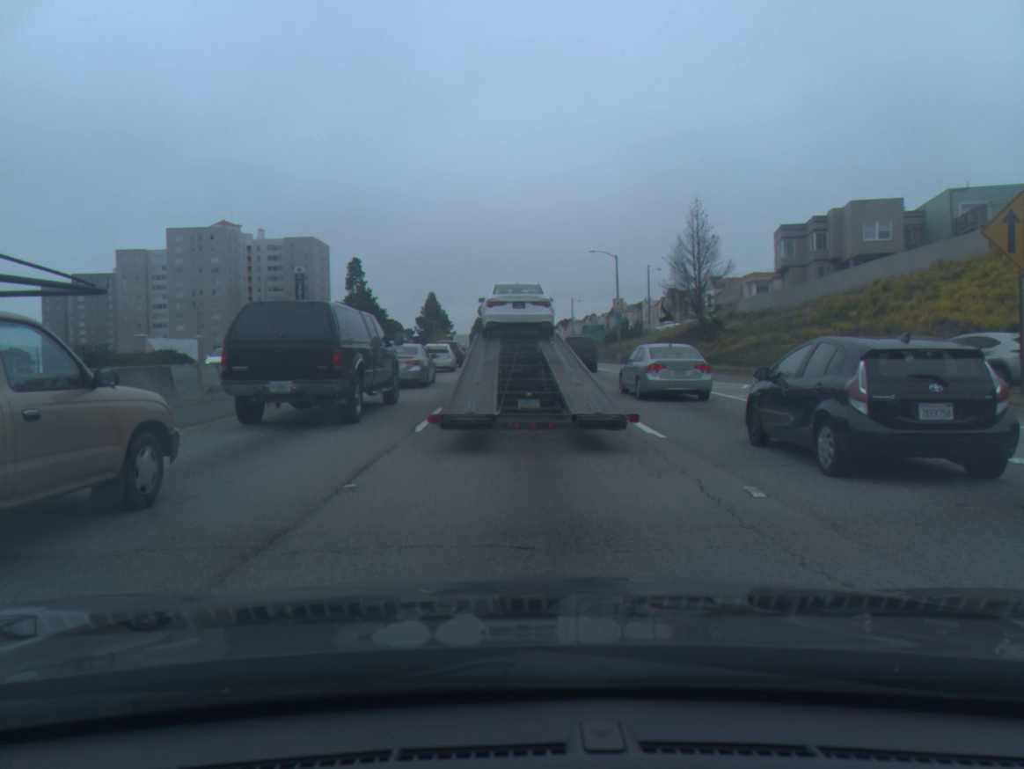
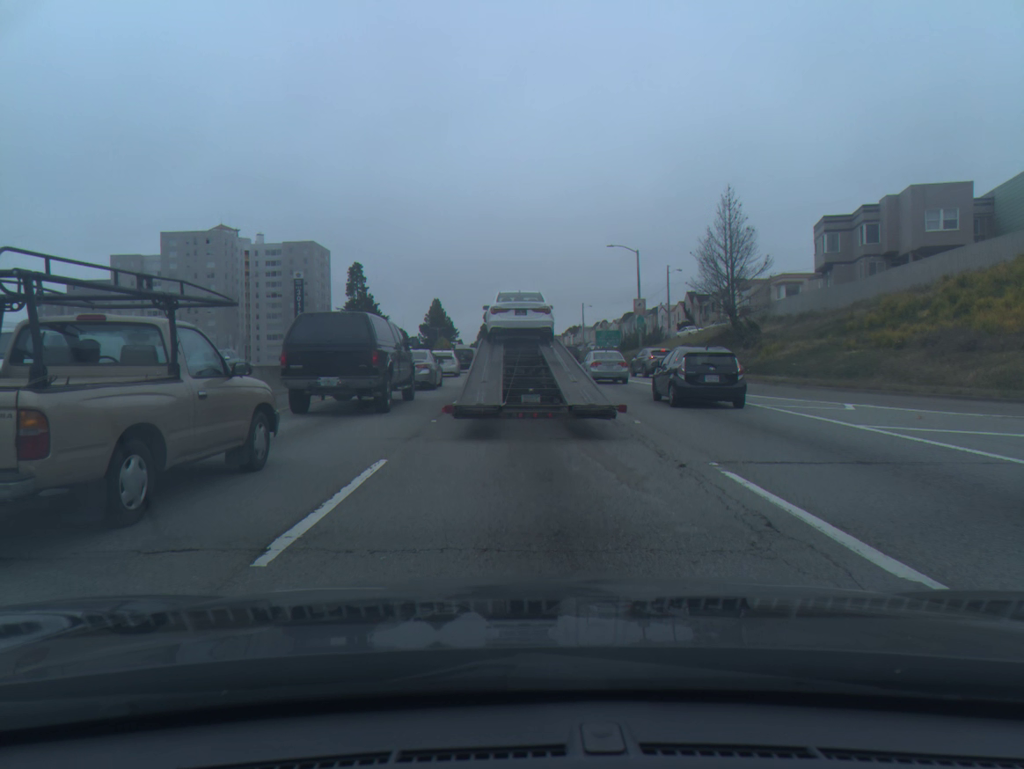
(0.0, +7.6) m; 0°
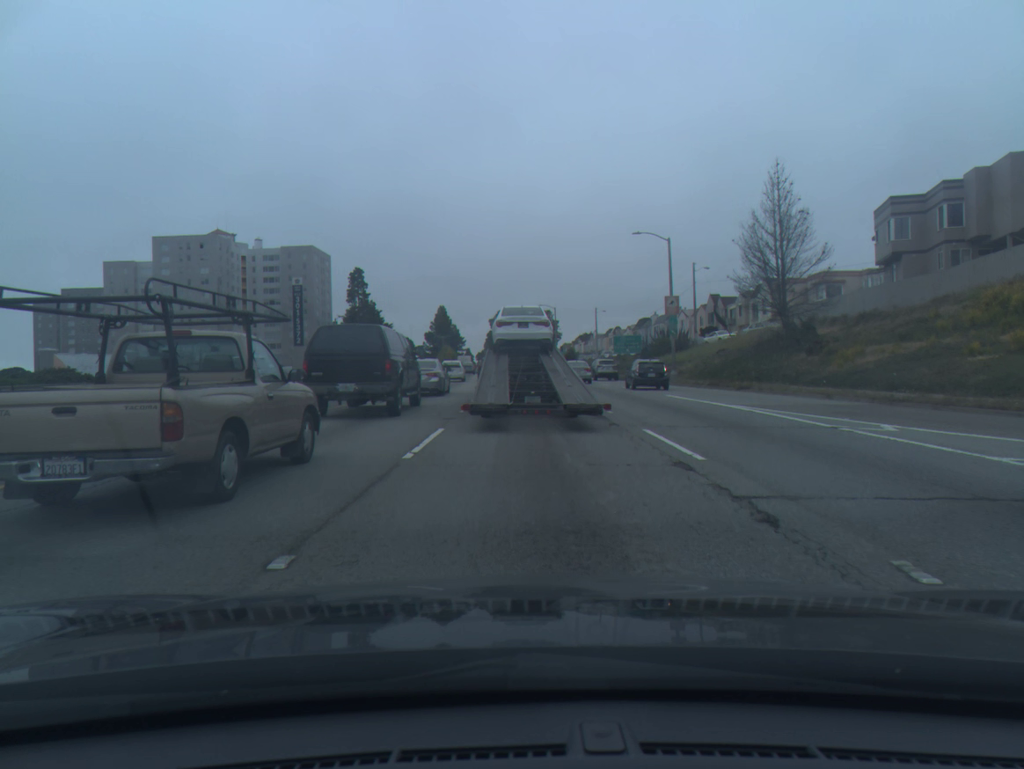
(-0.1, +9.5) m; -1°
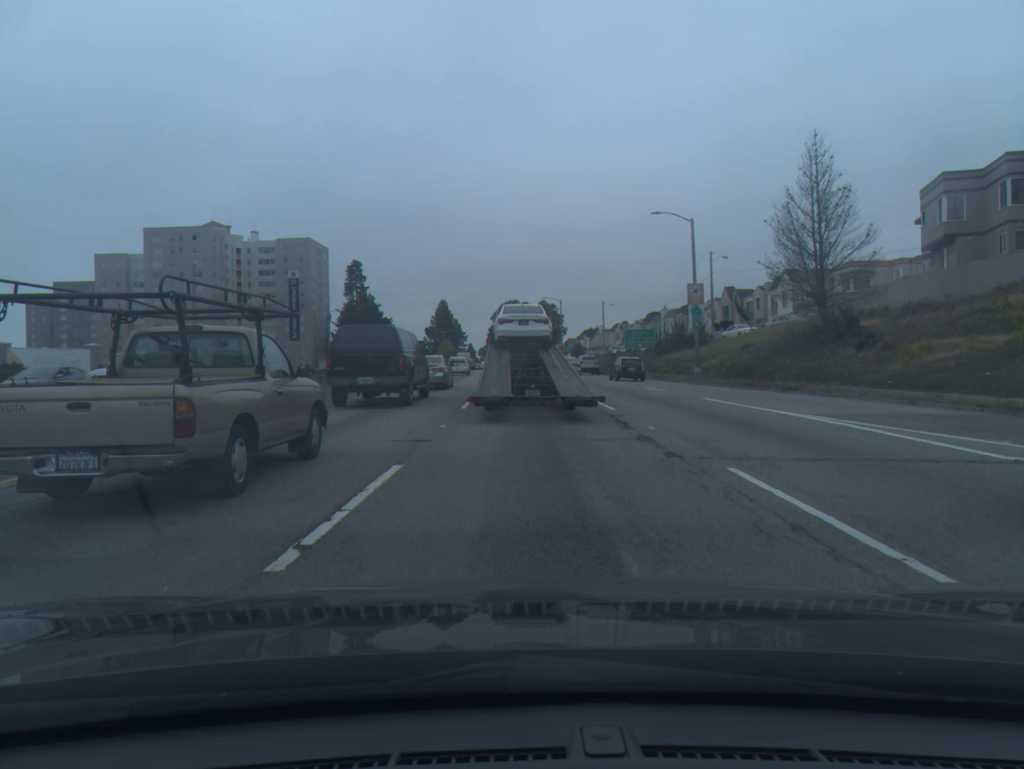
(0.0, +5.4) m; 0°
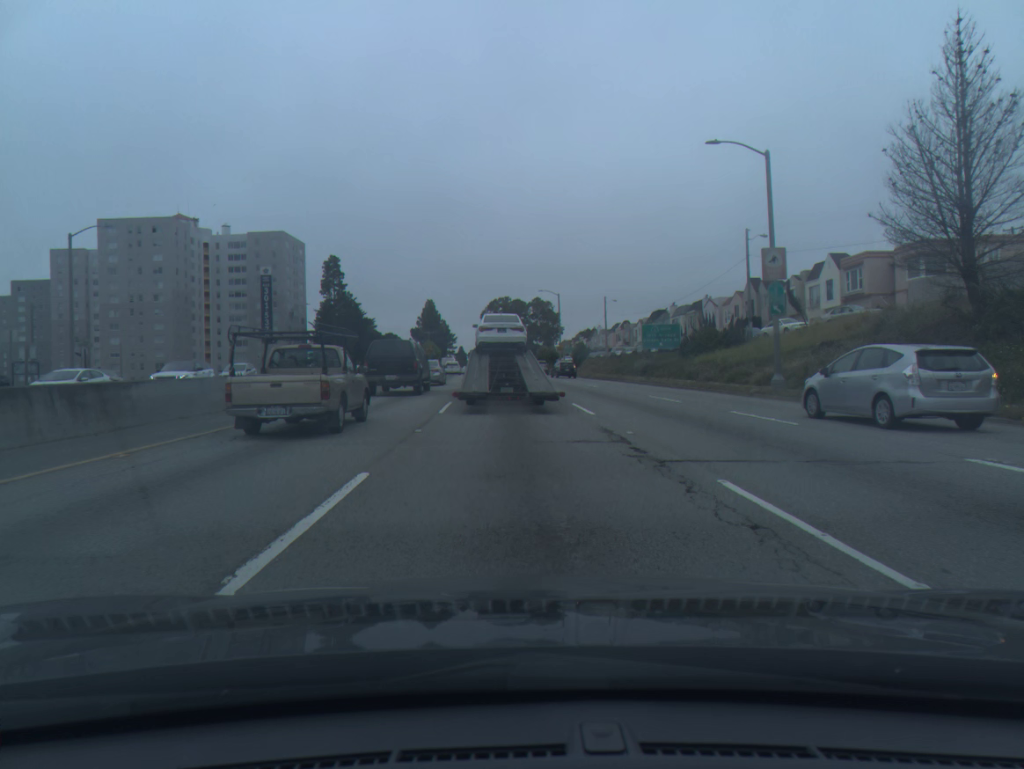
(+0.1, +15.2) m; +1°
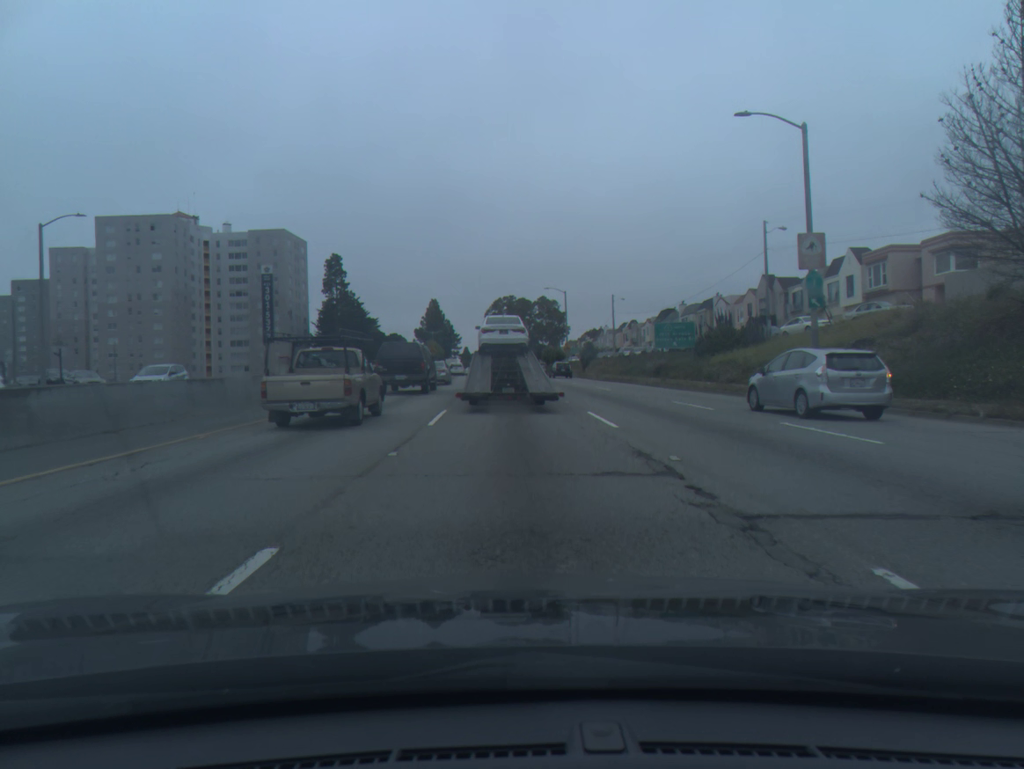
(0.0, +3.4) m; -1°
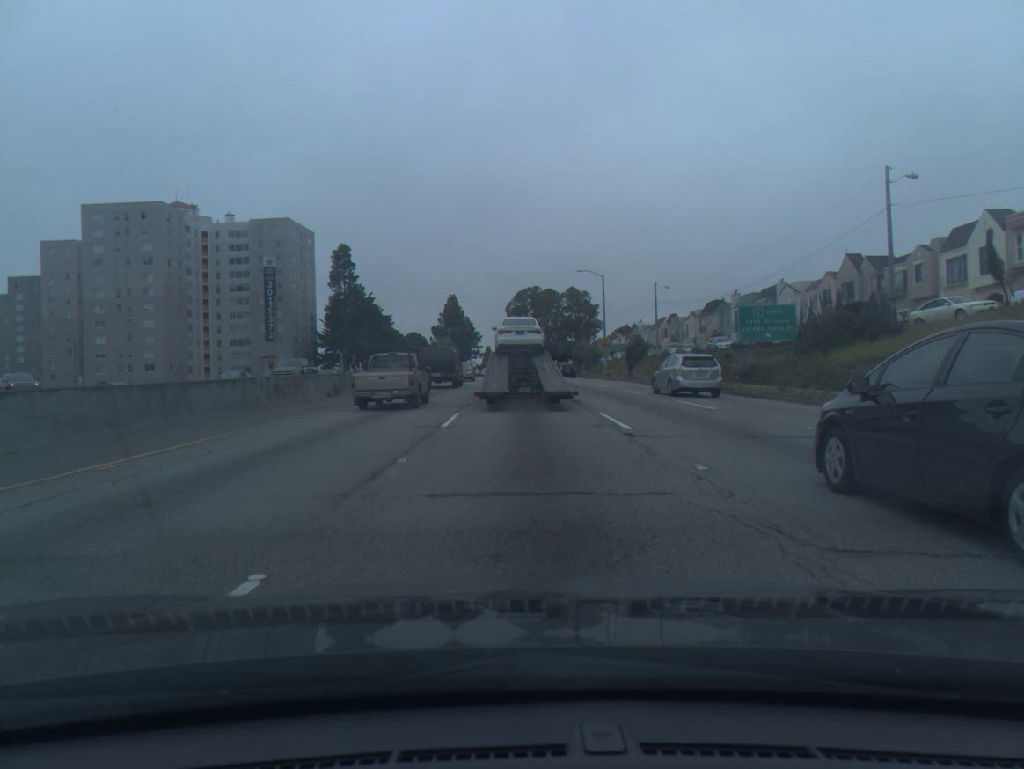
(-0.3, +15.4) m; -2°
